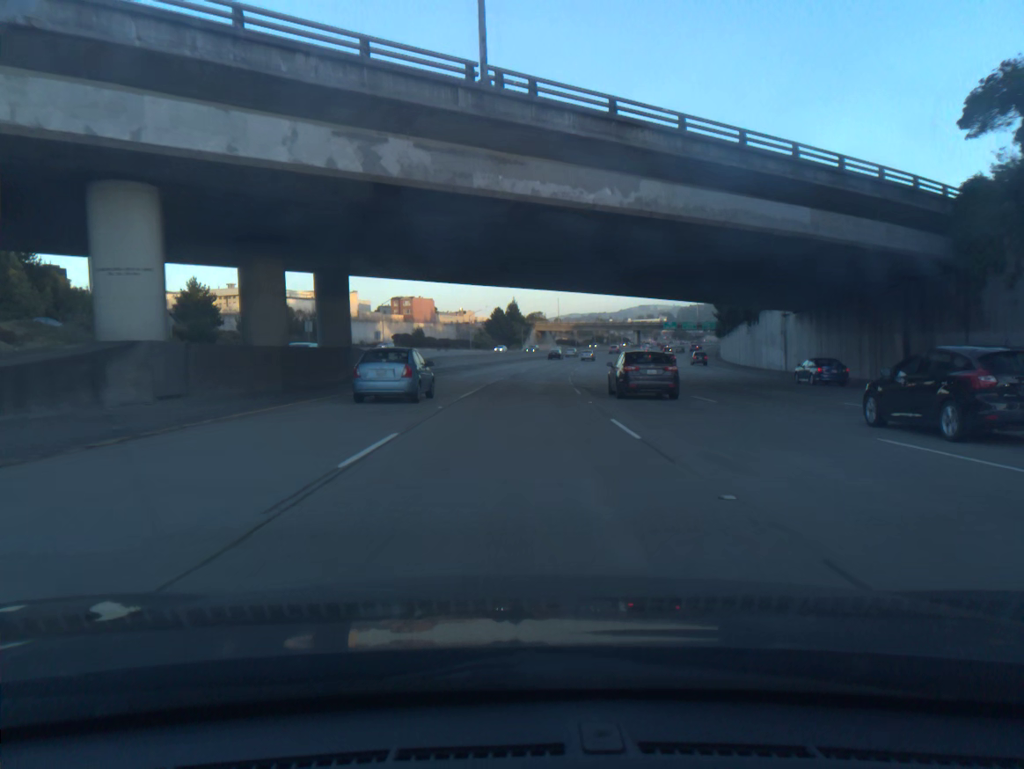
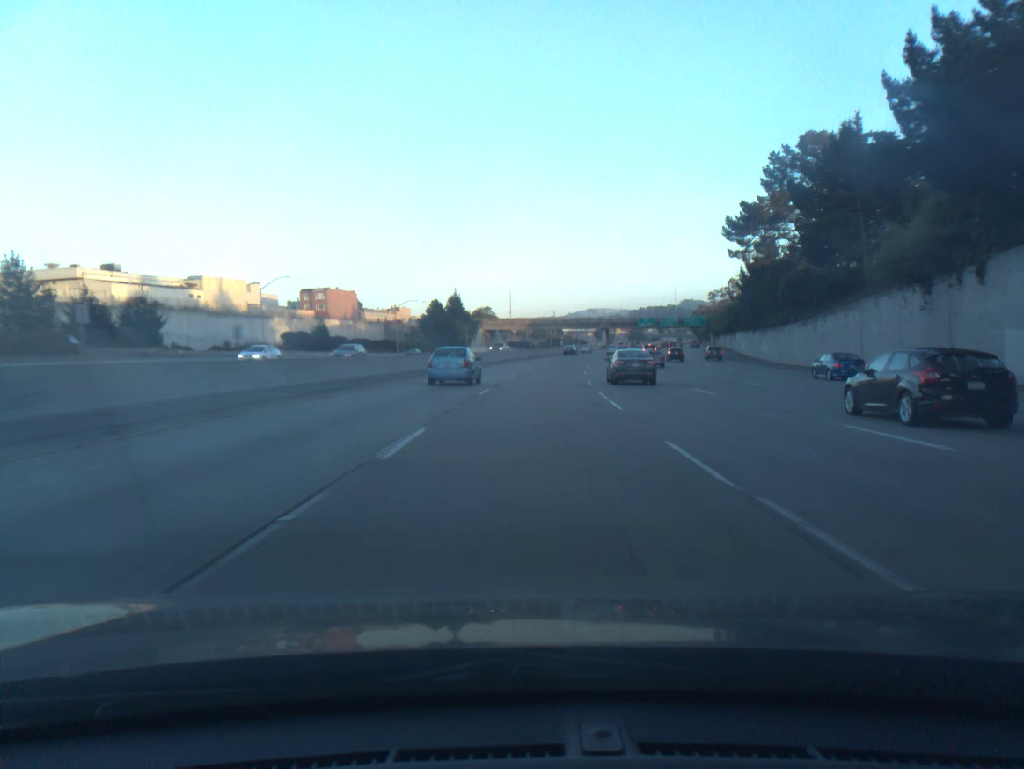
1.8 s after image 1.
(+1.1, +48.1) m; +4°
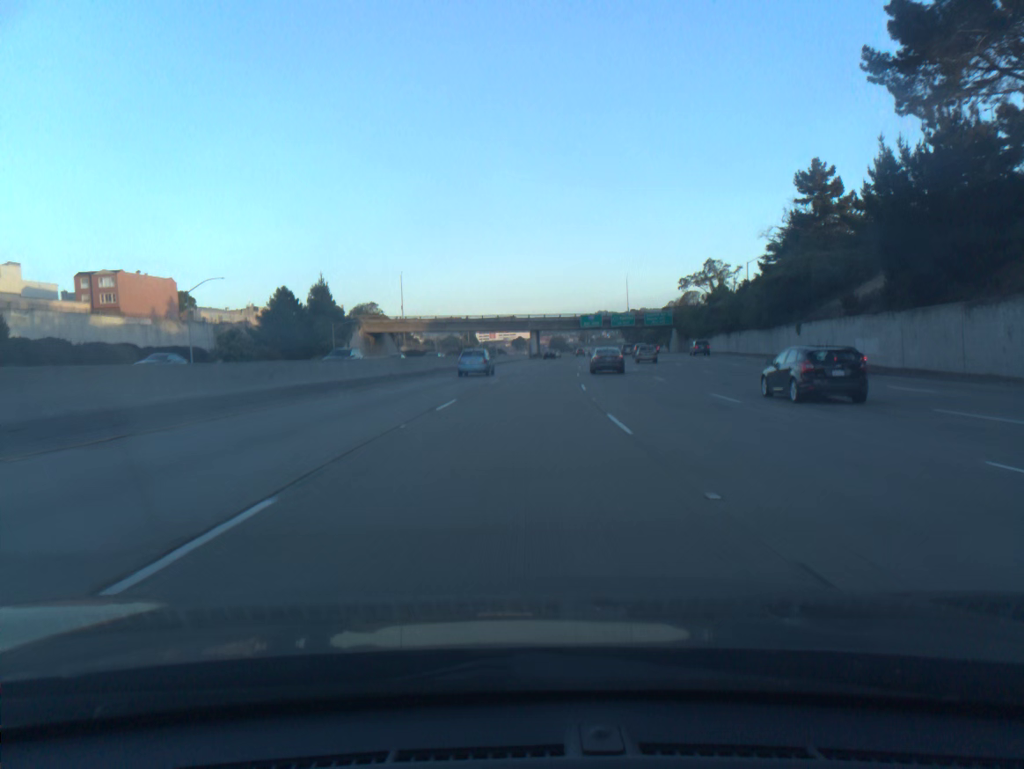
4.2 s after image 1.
(+3.9, +63.9) m; +6°
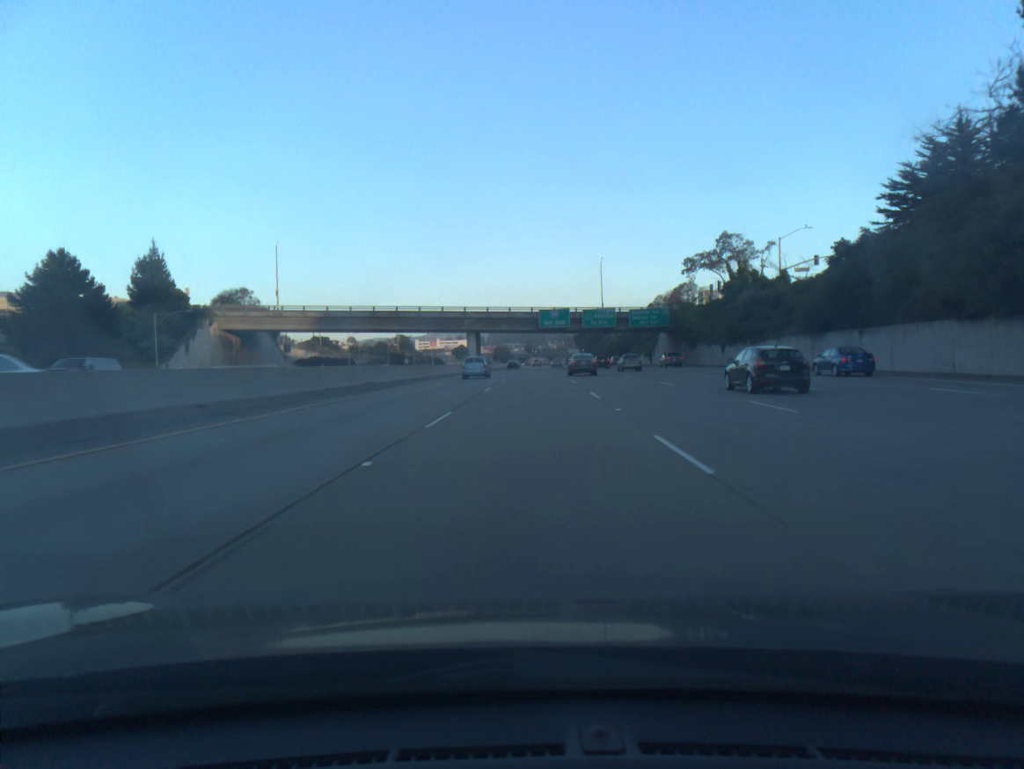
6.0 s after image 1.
(+1.6, +47.8) m; +4°
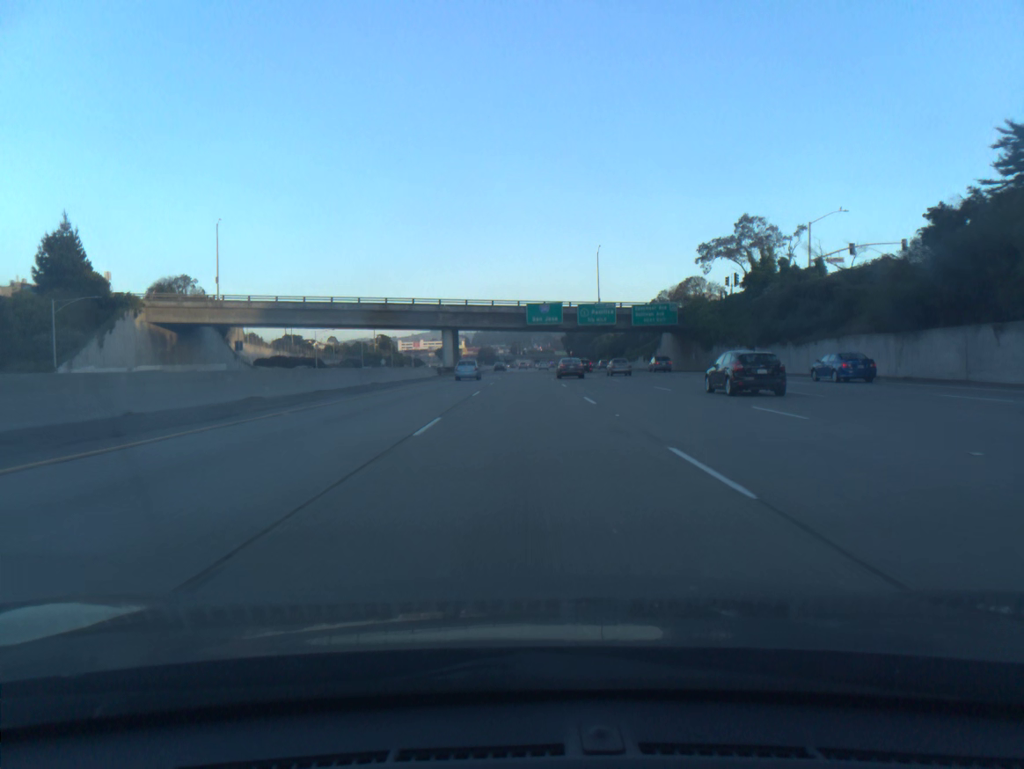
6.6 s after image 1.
(+0.2, +15.9) m; +1°
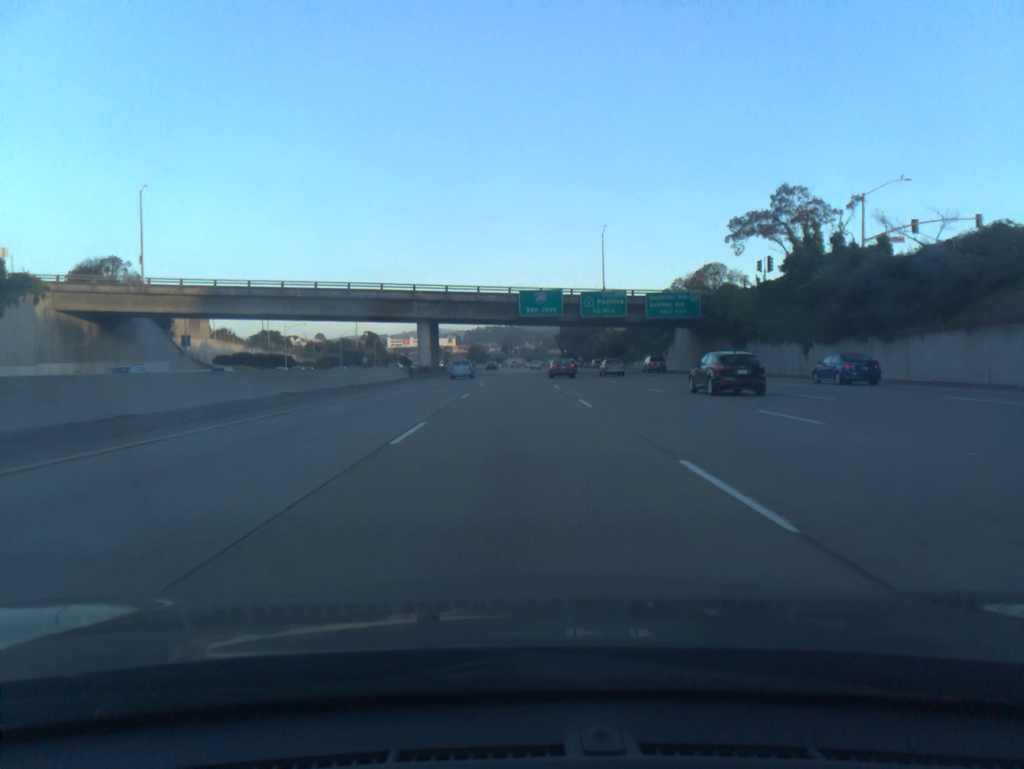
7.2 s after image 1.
(+0.1, +15.9) m; +1°
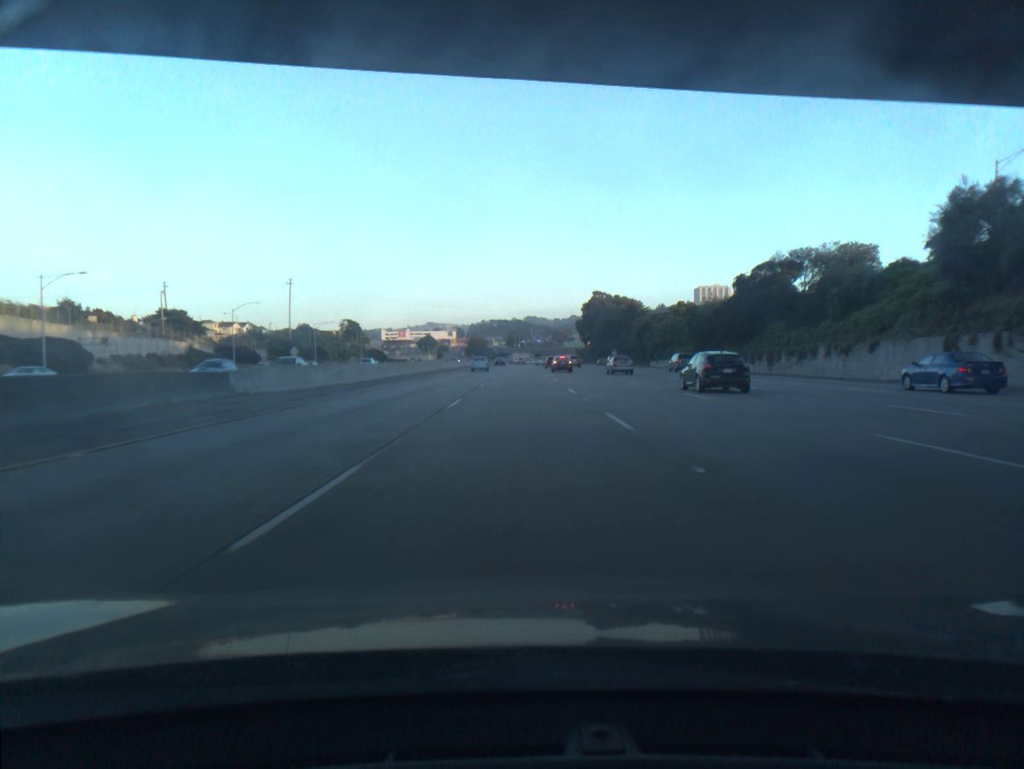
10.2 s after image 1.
(-0.3, +79.9) m; 0°
